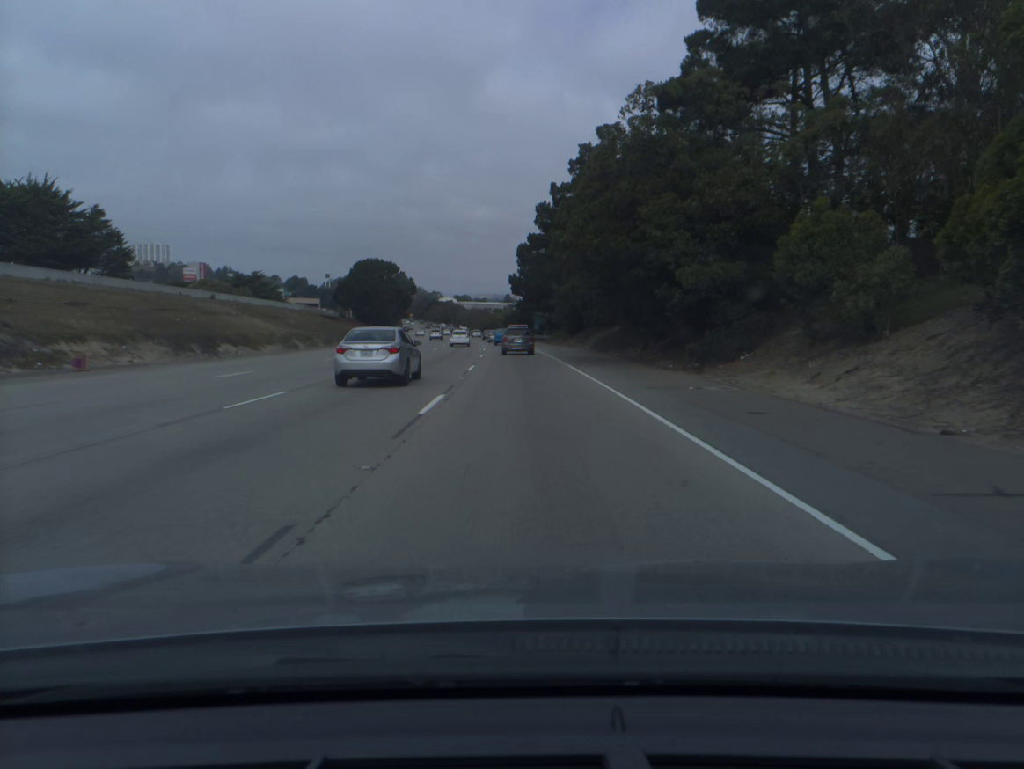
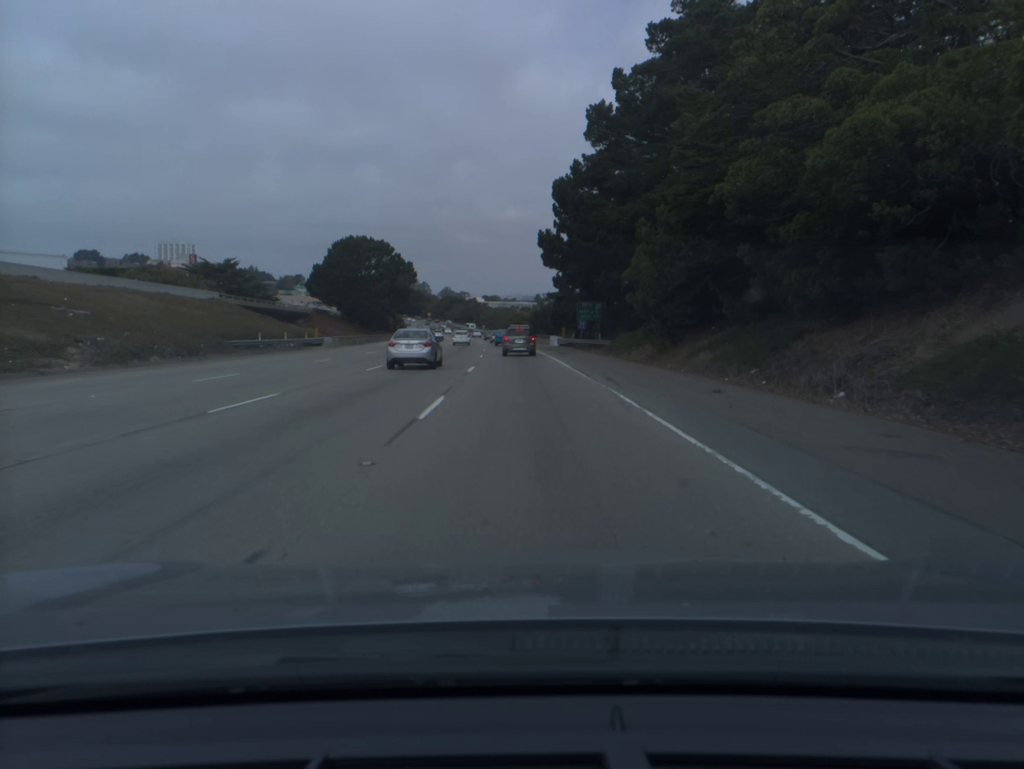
(-0.8, +44.6) m; -2°
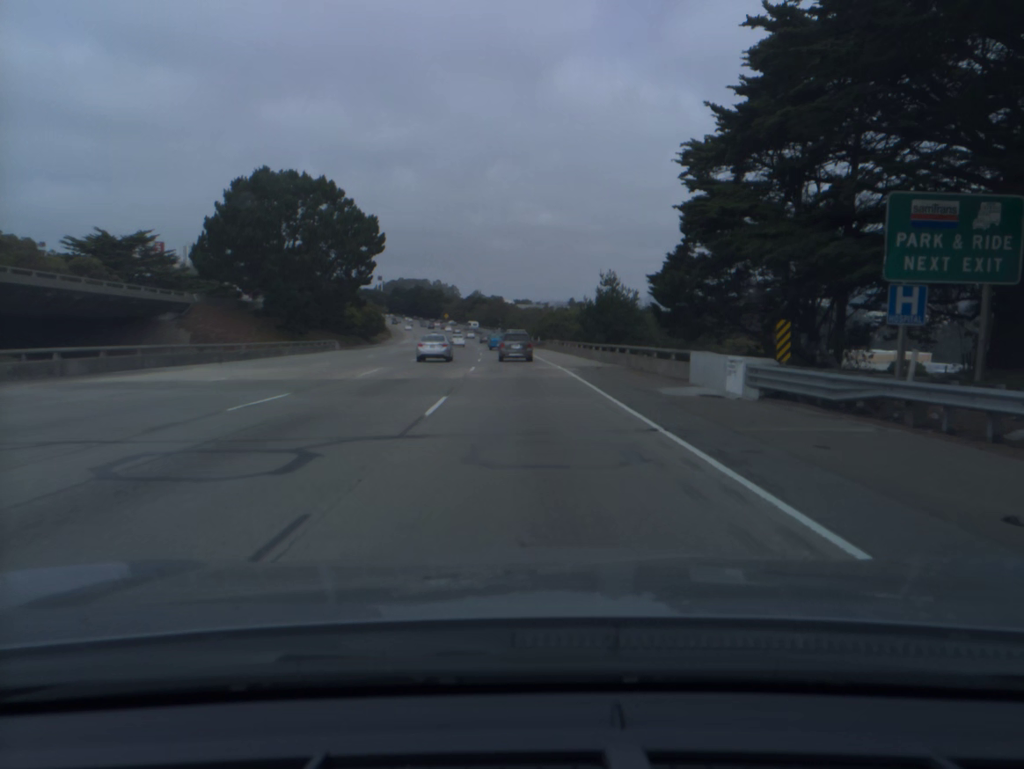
(-1.4, +57.8) m; -2°
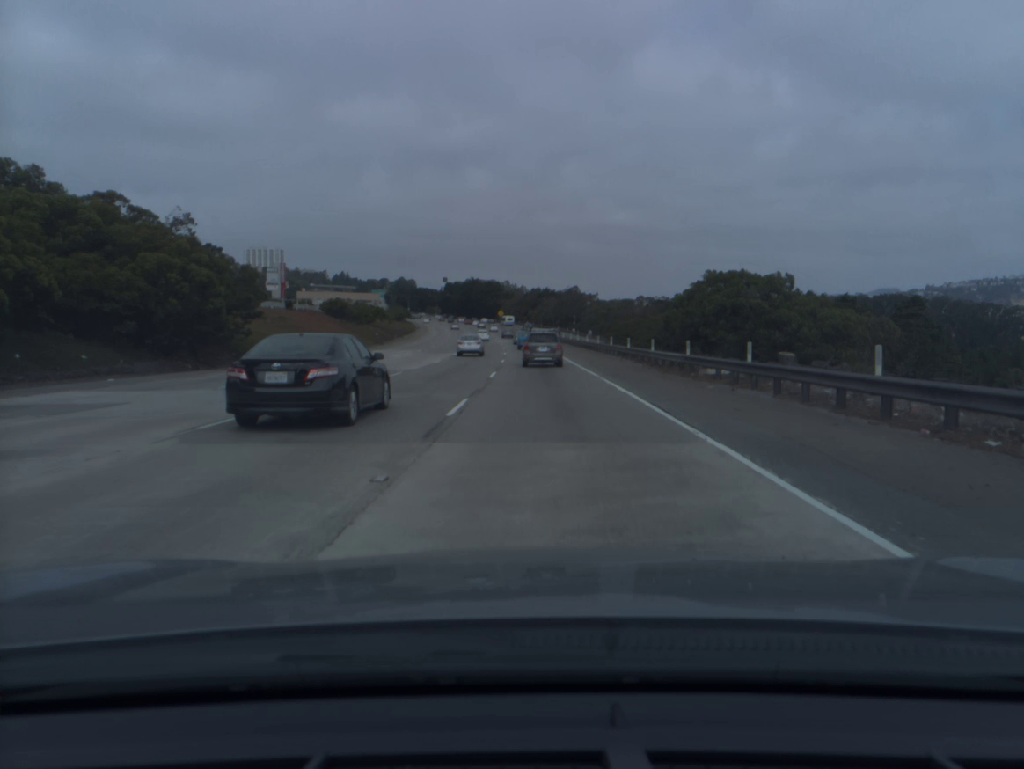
(-2.9, +76.6) m; -5°
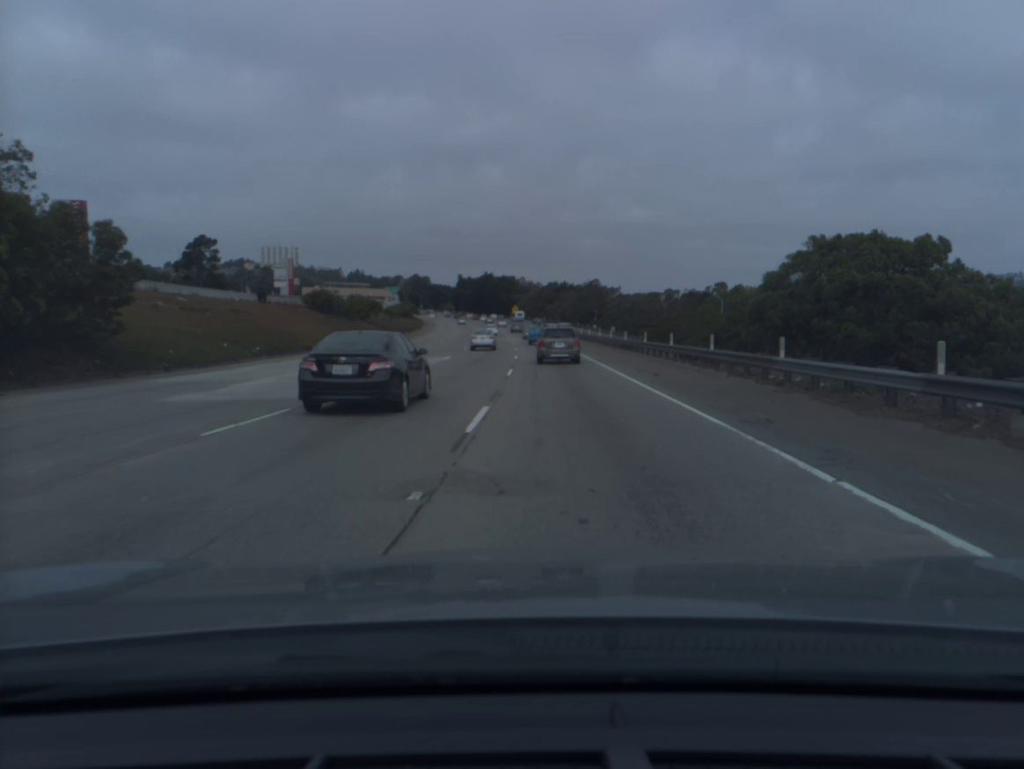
(-0.2, +16.1) m; -1°
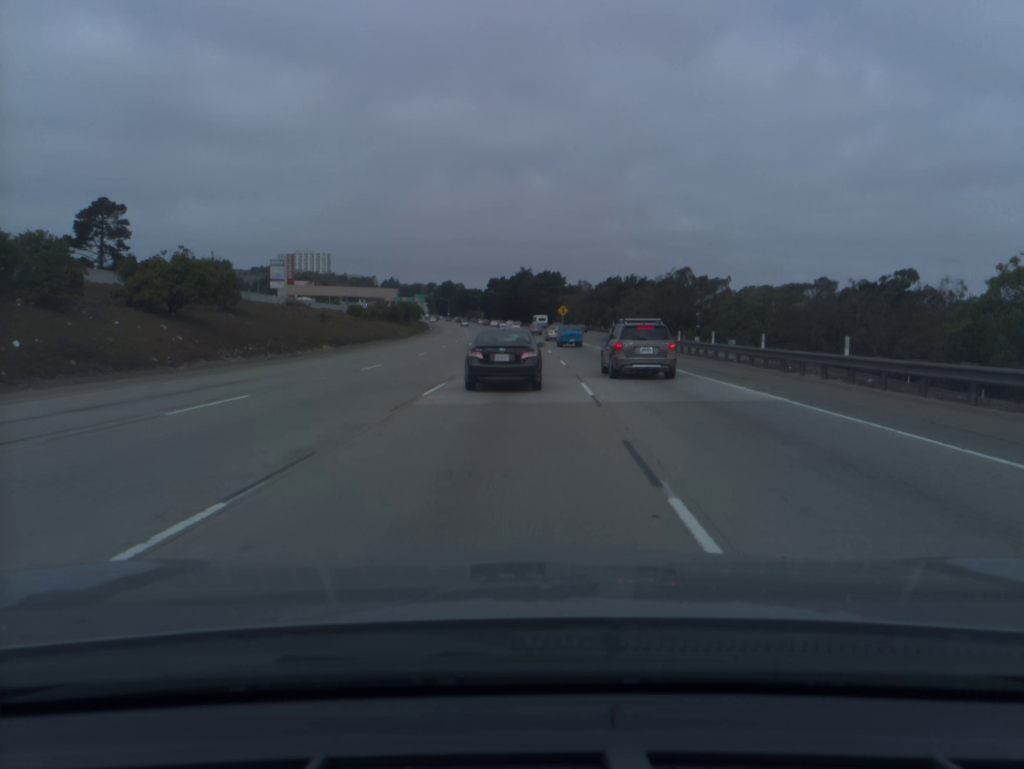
(-1.9, +66.5) m; -3°
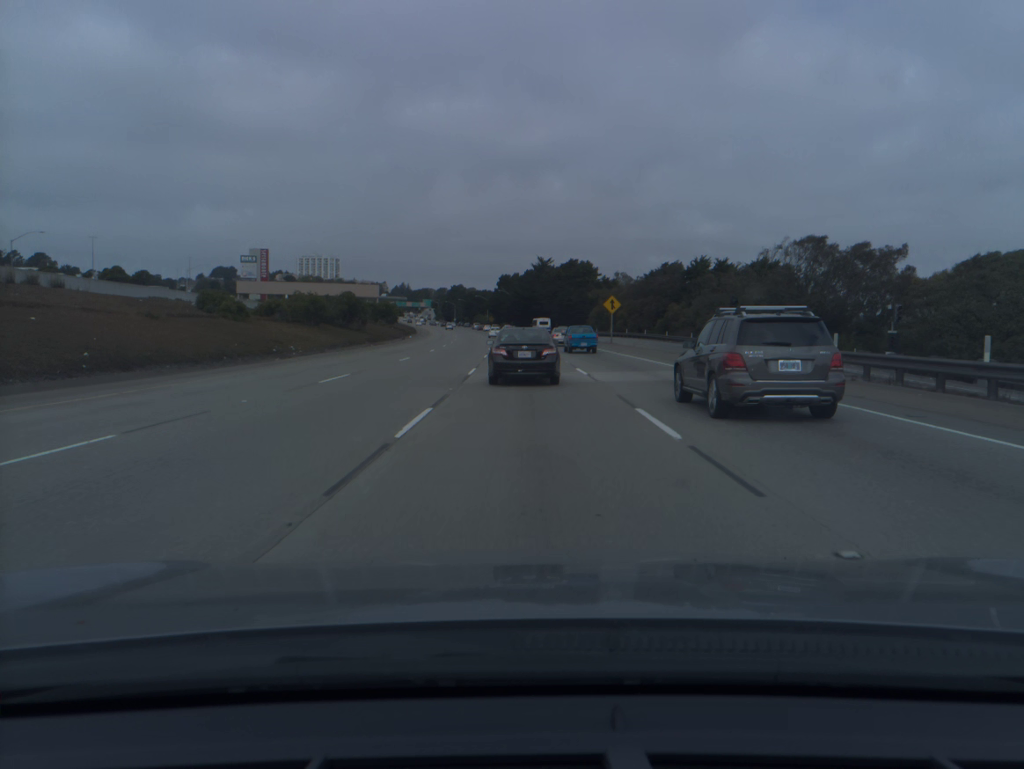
(-0.5, +50.8) m; -1°
